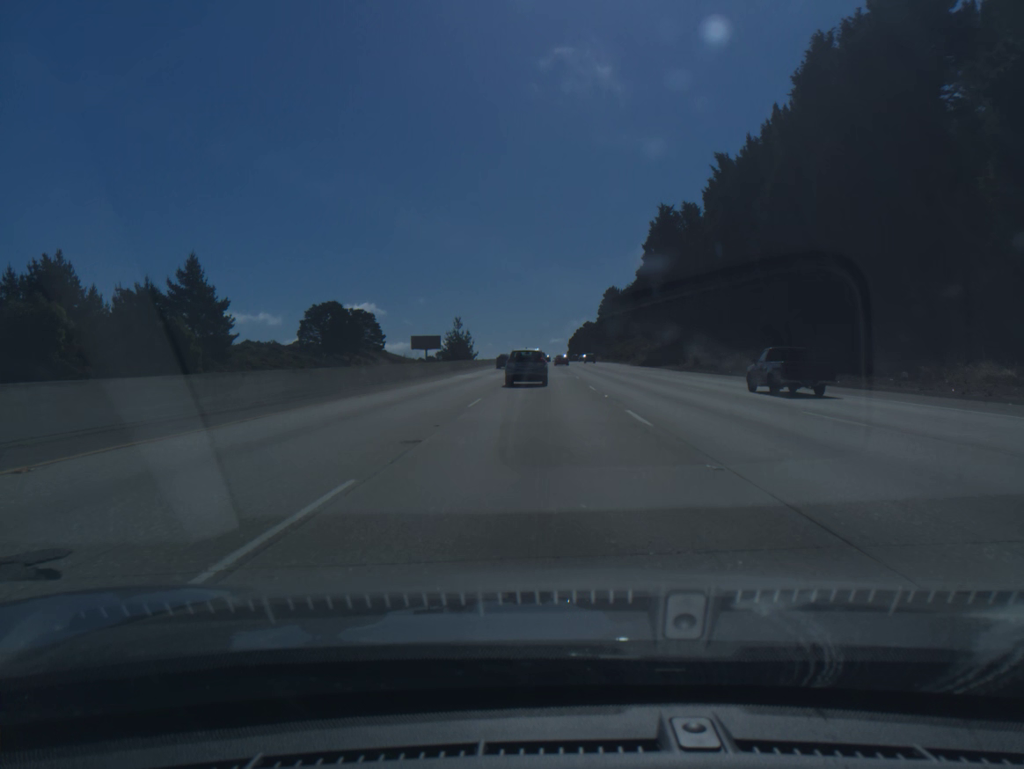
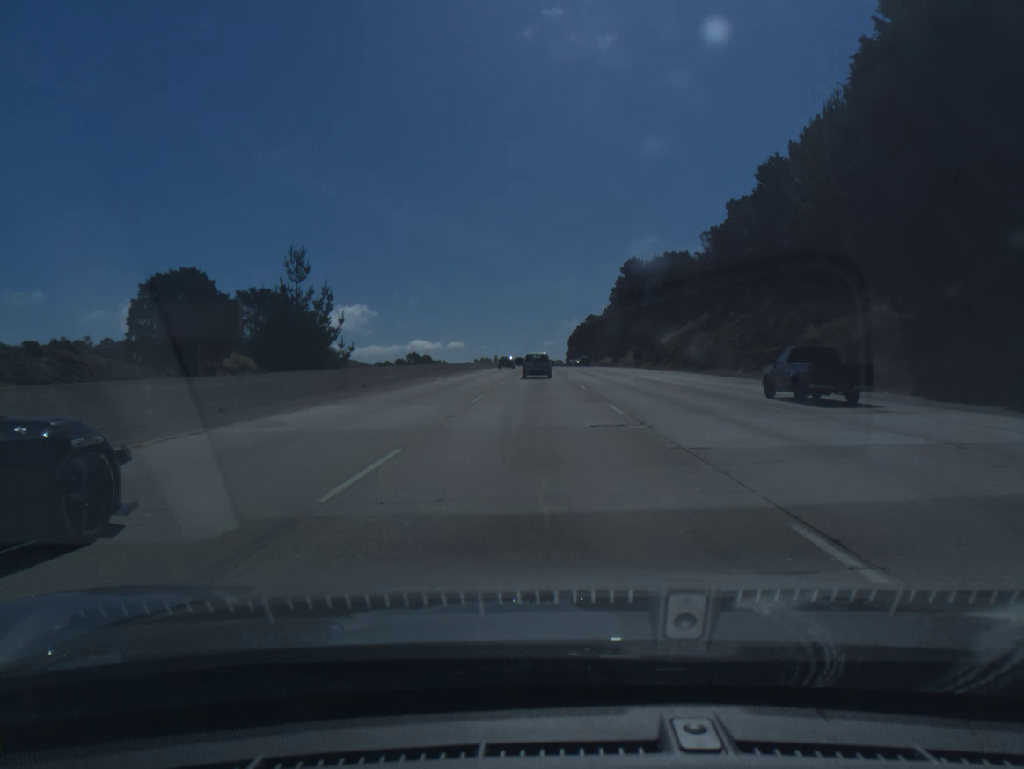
(+0.4, +85.1) m; 0°
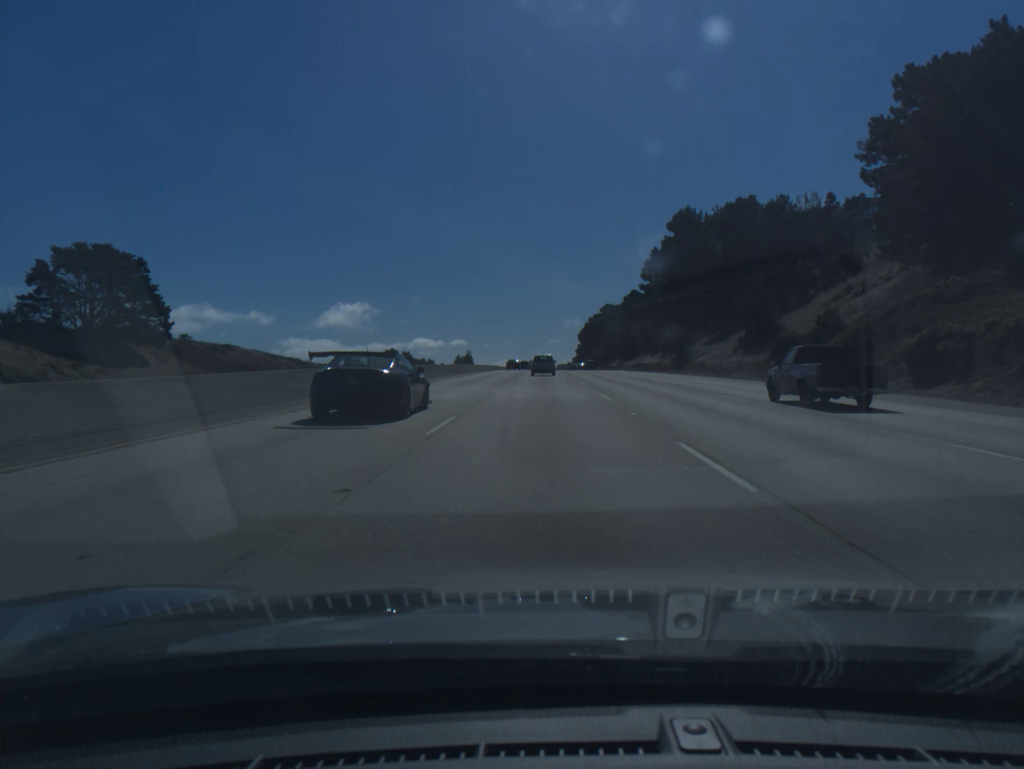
(-0.3, +67.8) m; 0°
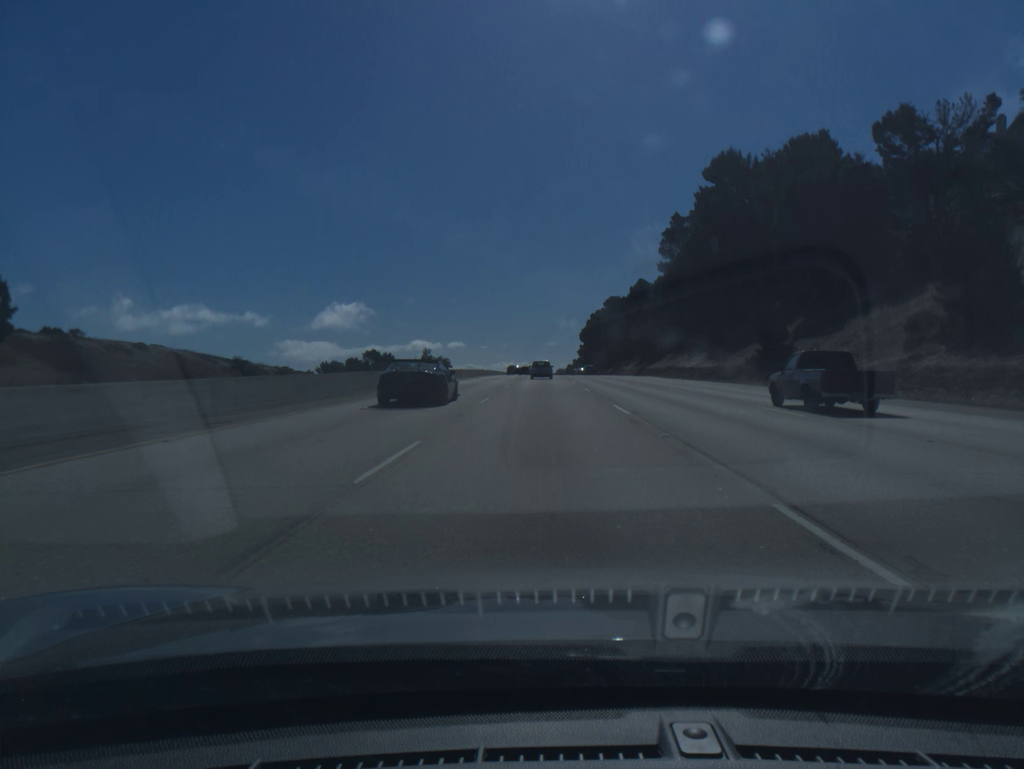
(+0.1, +33.9) m; 0°
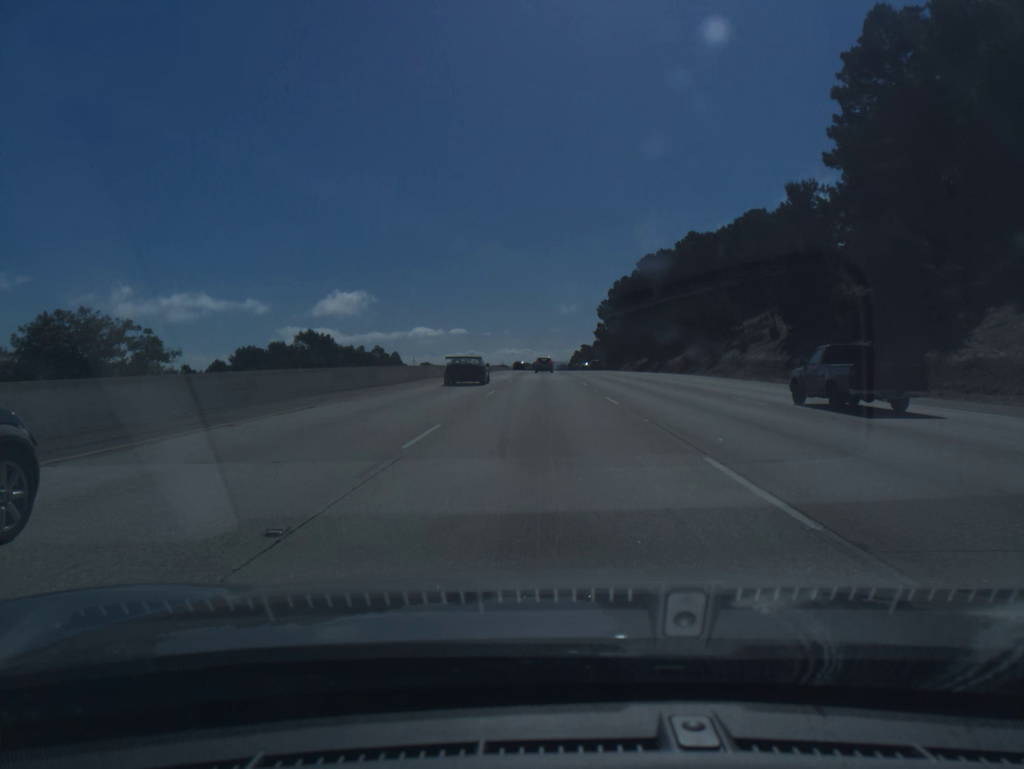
(0.0, +85.0) m; 0°
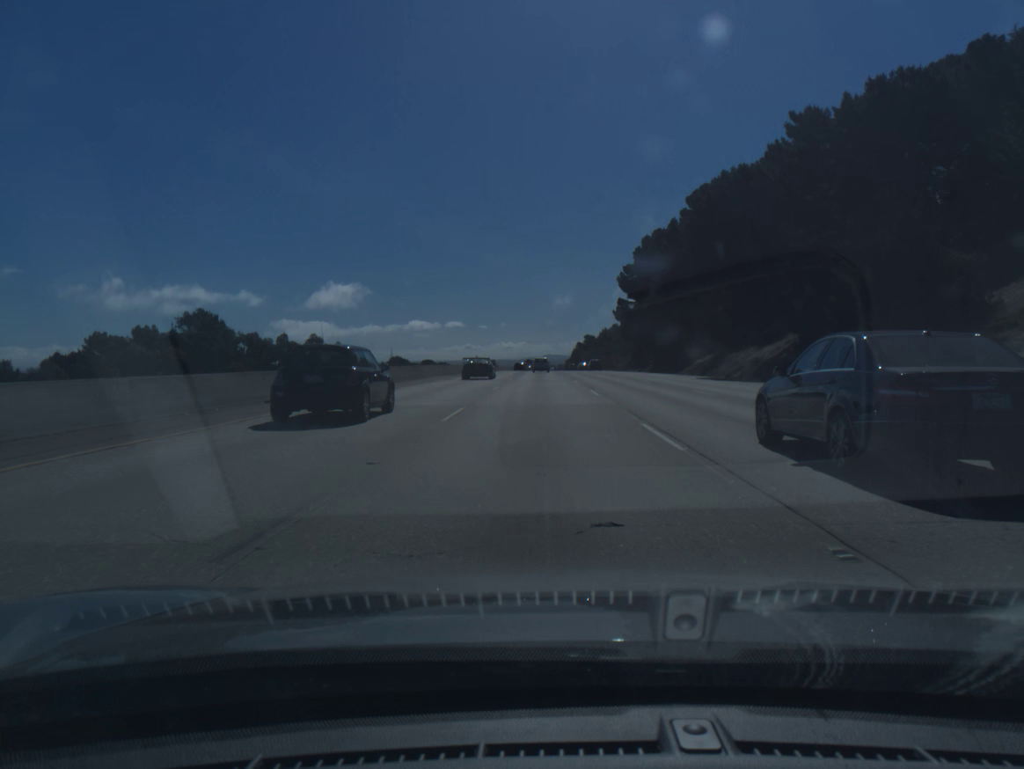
(+0.2, +68.4) m; 0°
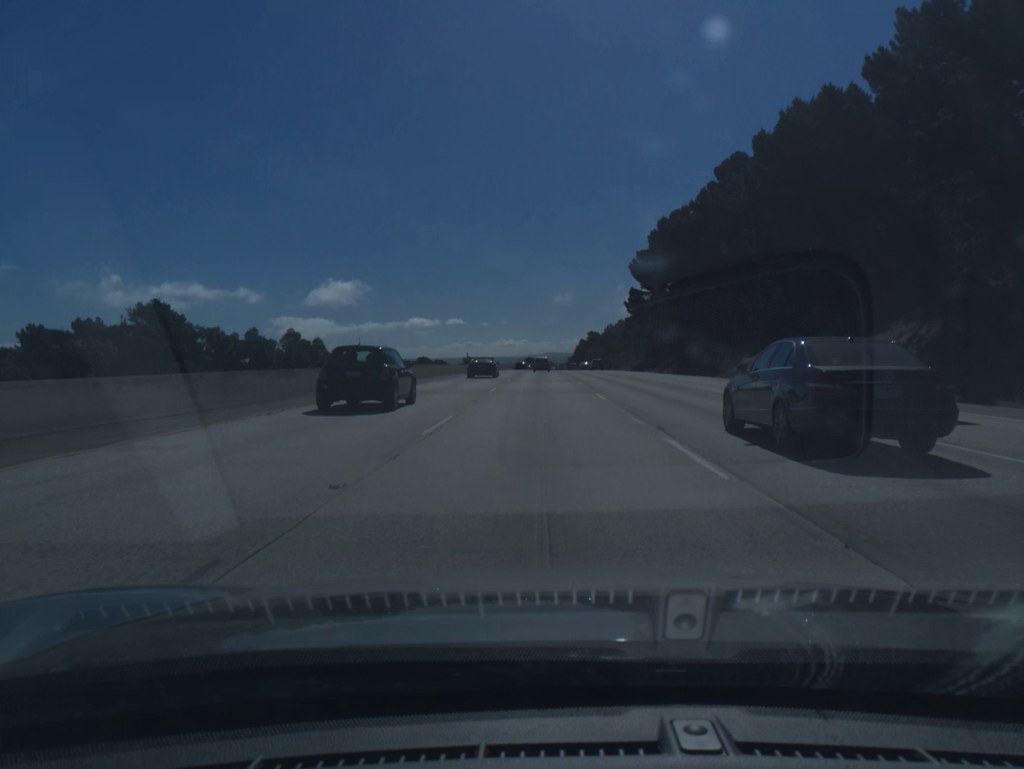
(0.0, +17.2) m; 0°
